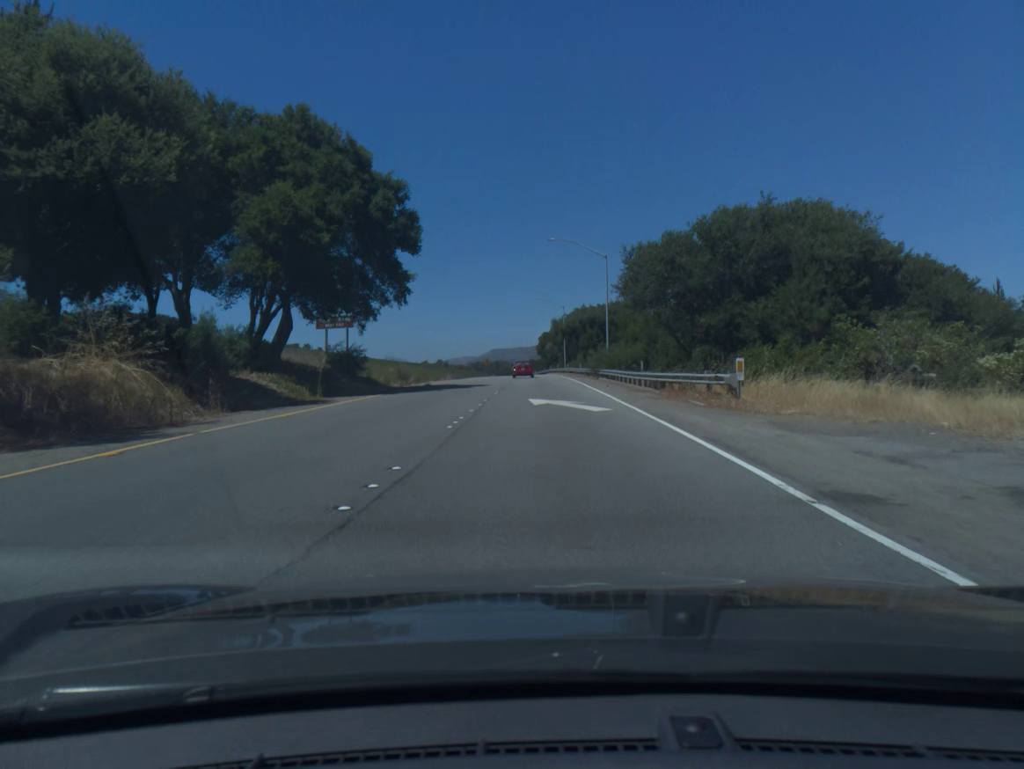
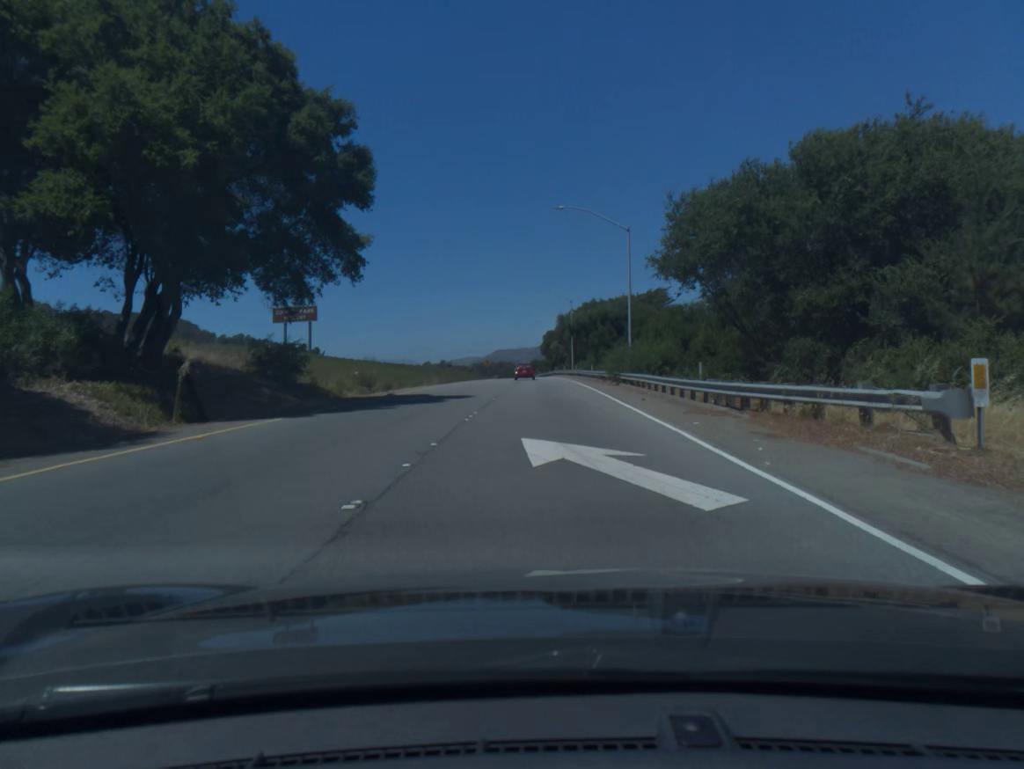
(0.0, +11.8) m; 0°
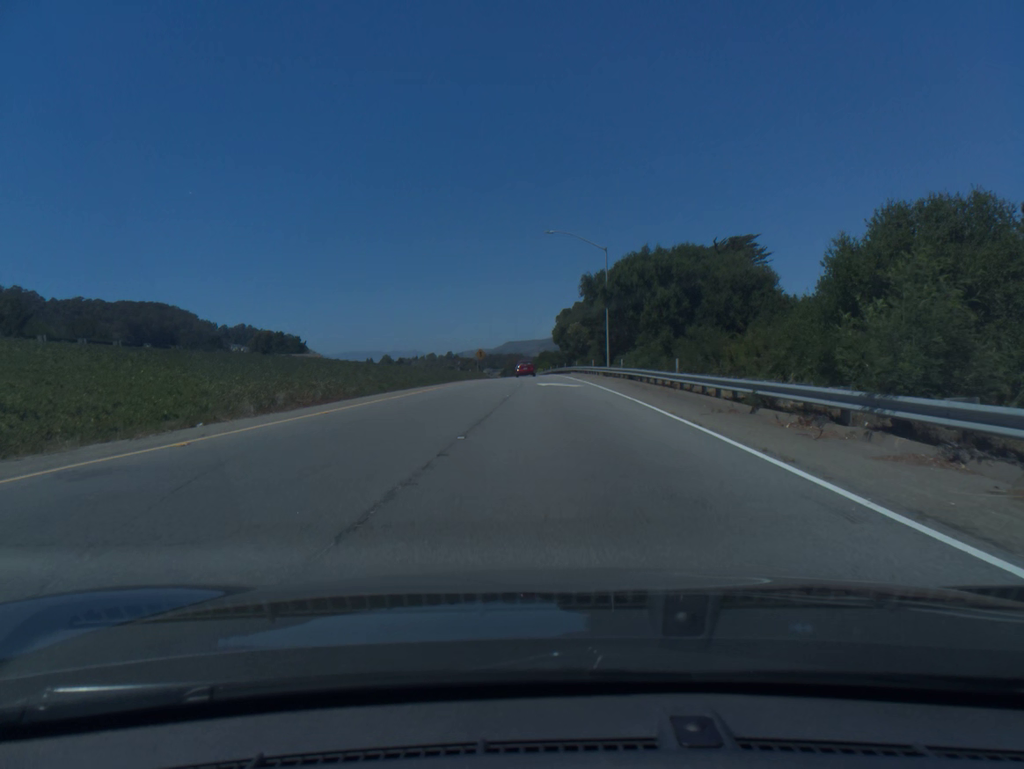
(-0.2, +38.0) m; -1°
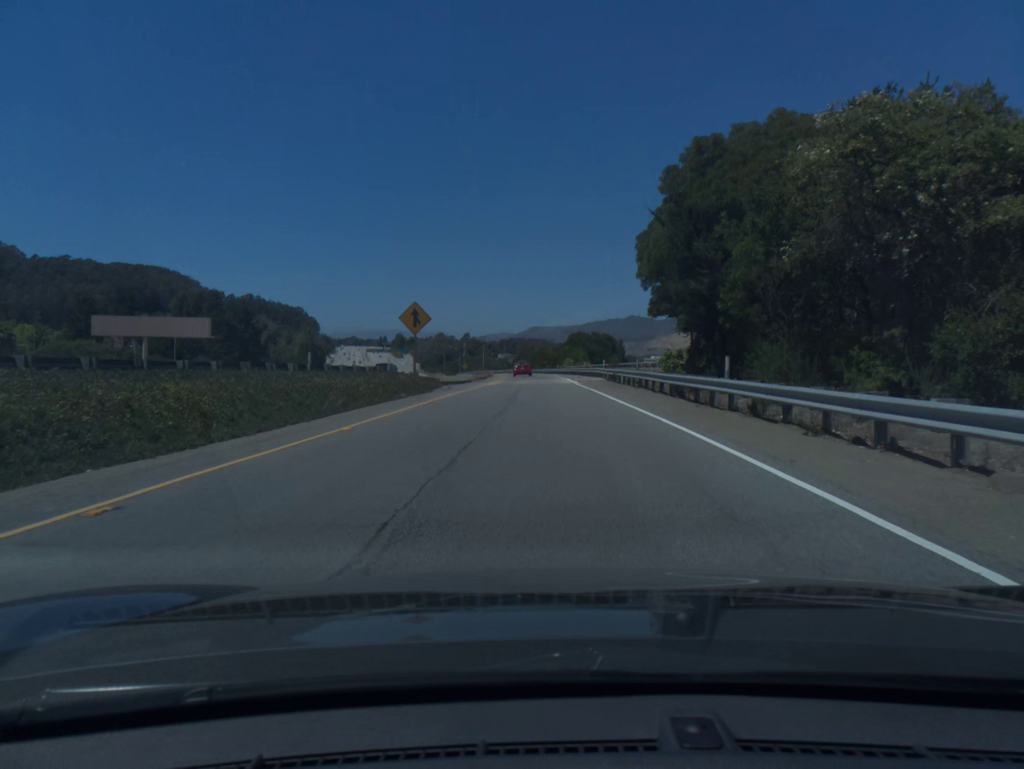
(-0.9, +70.9) m; -2°
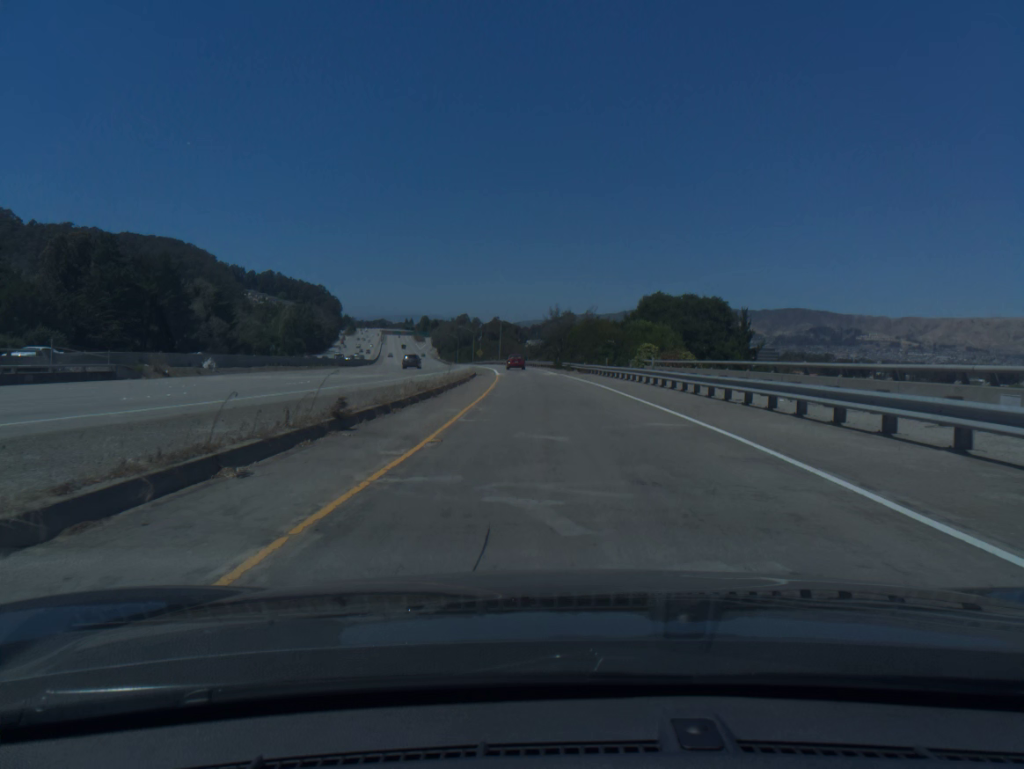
(-0.9, +61.3) m; -2°
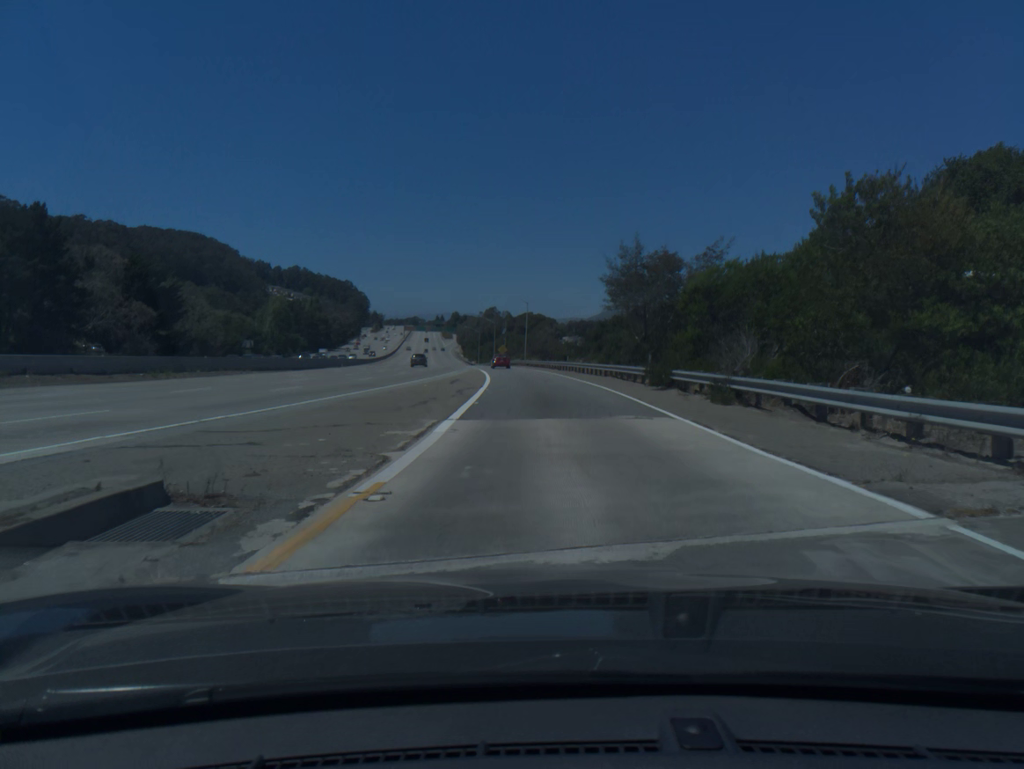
(-1.1, +48.0) m; -3°
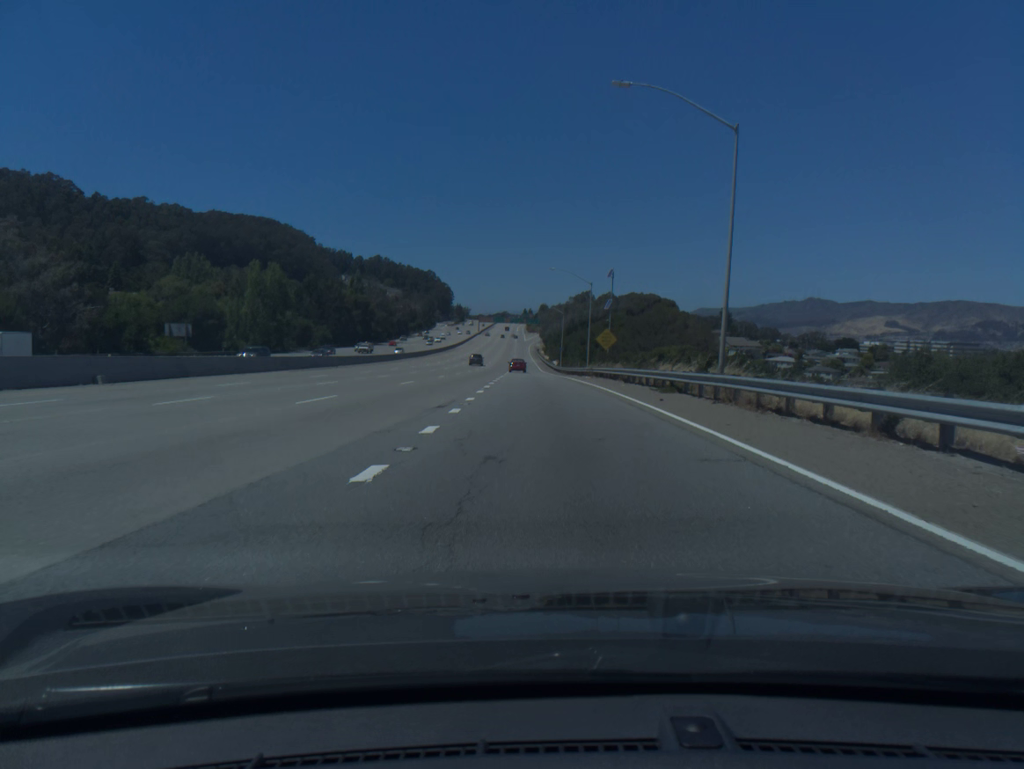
(-5.1, +83.6) m; -7°
